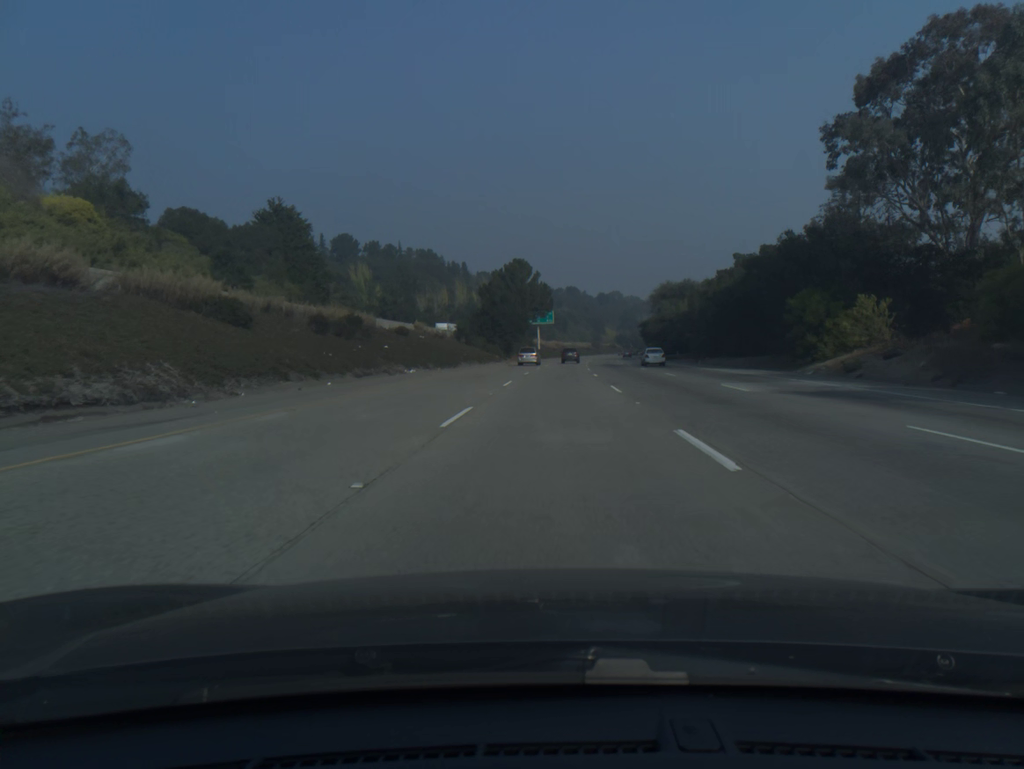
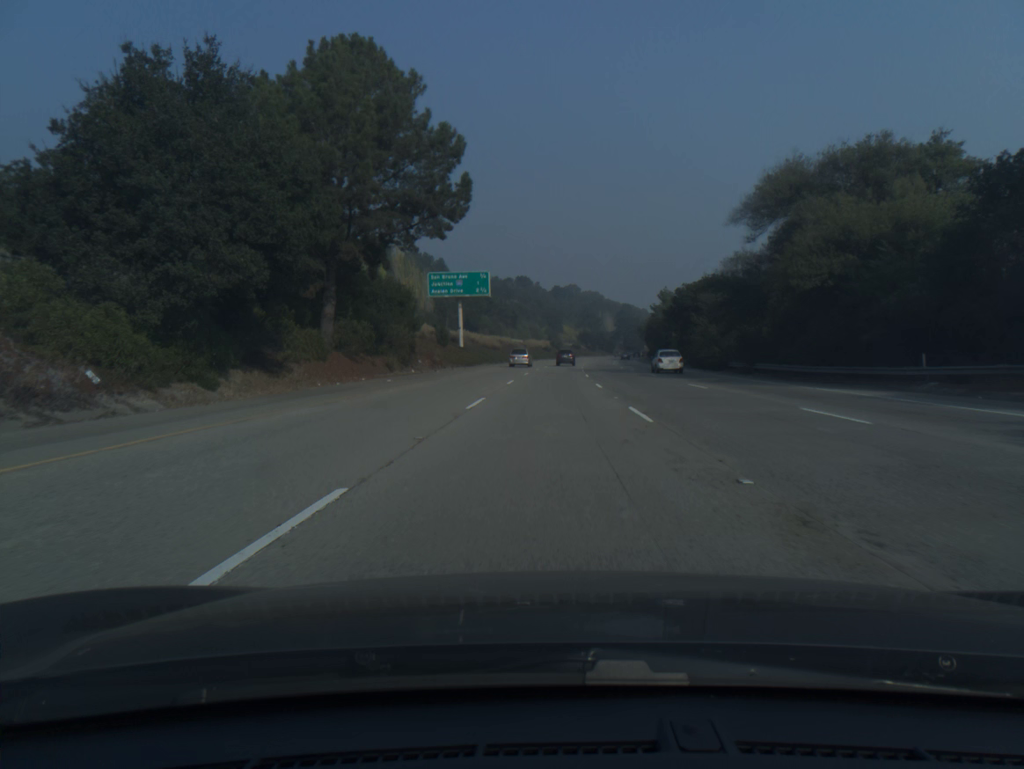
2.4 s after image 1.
(+3.0, +82.6) m; +4°
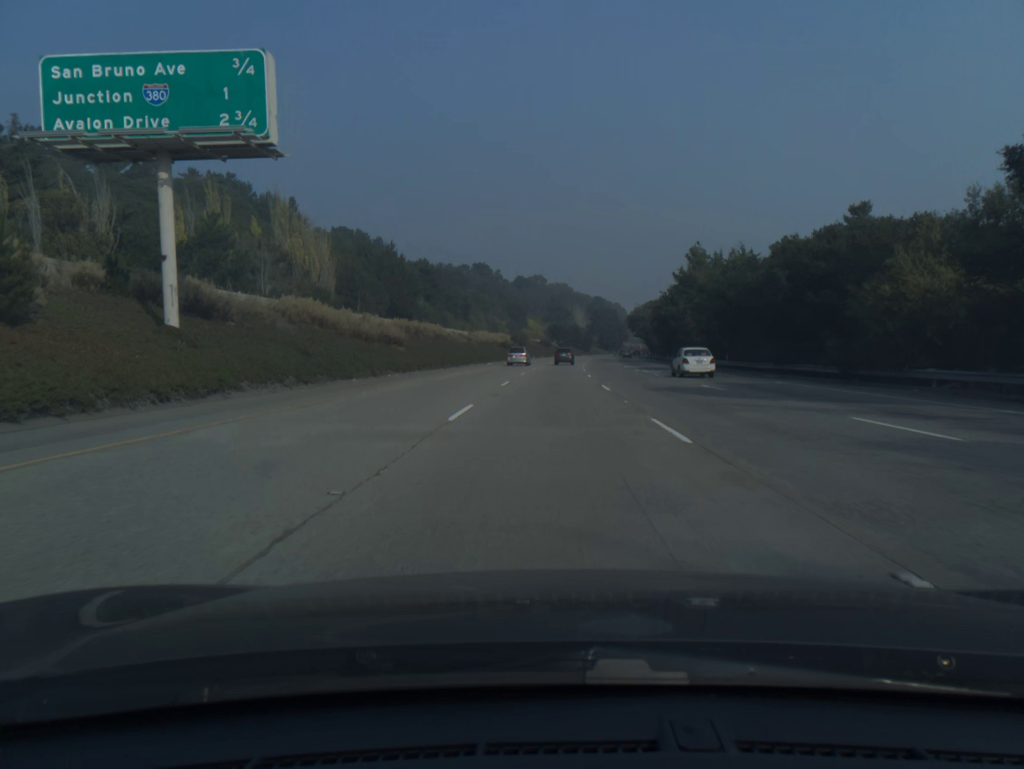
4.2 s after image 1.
(+1.3, +62.0) m; +3°
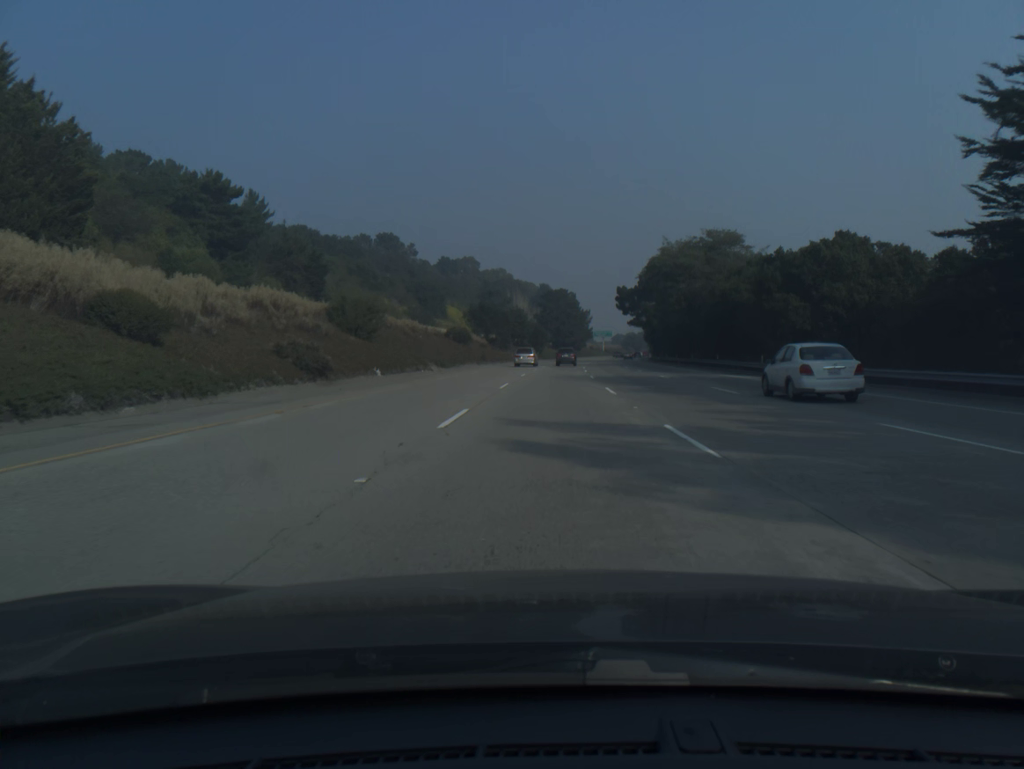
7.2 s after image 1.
(+3.9, +103.2) m; +4°
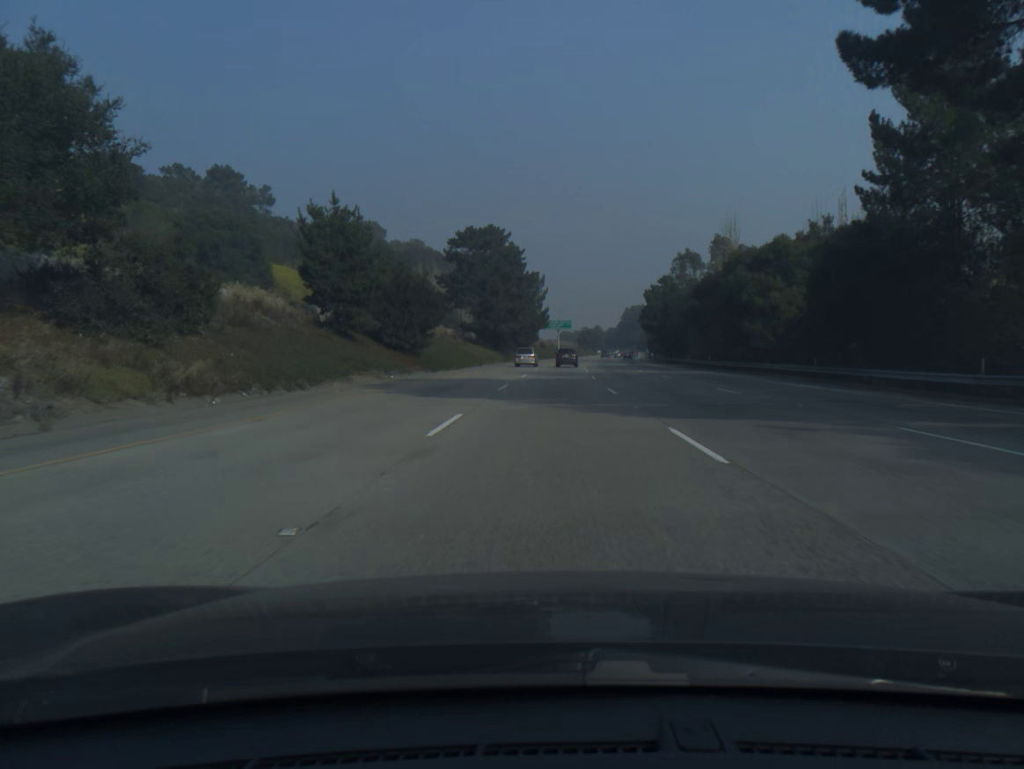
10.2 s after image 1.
(+4.0, +103.2) m; +4°
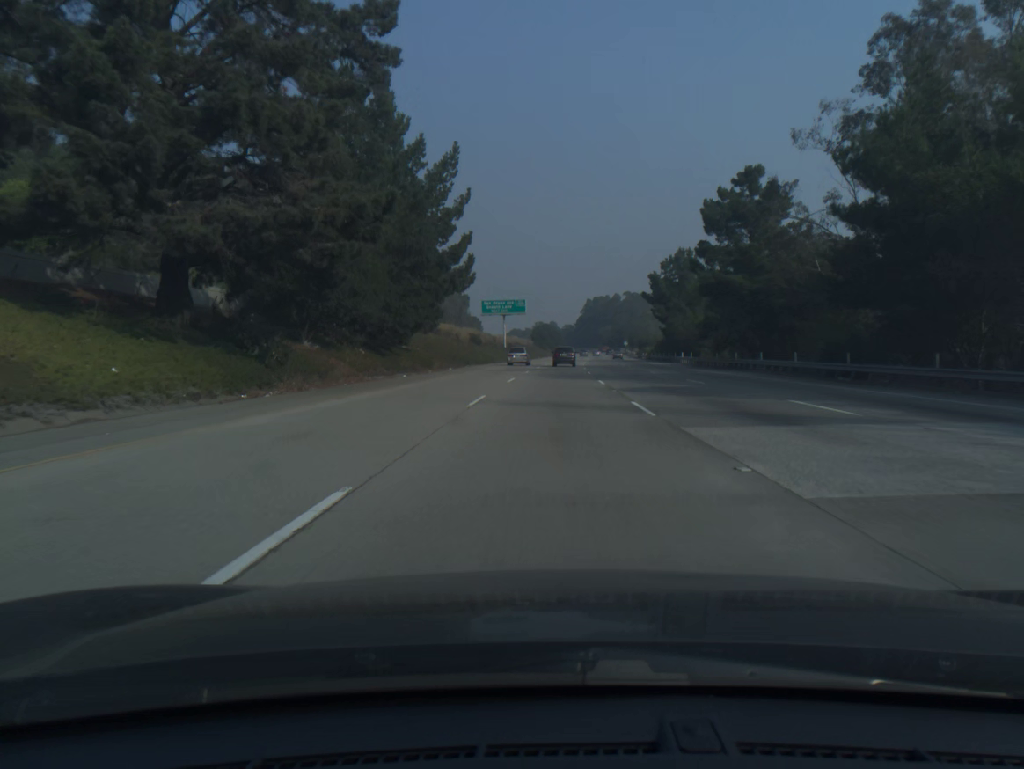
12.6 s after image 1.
(+2.5, +81.8) m; +4°
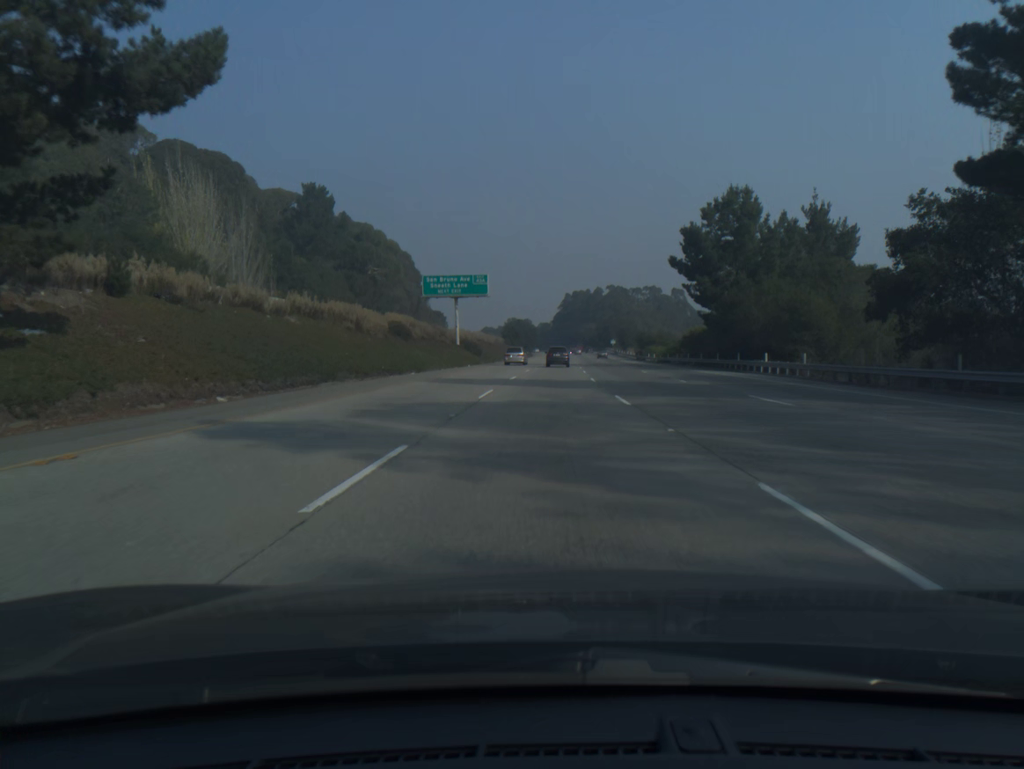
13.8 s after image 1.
(+0.6, +40.5) m; +2°
